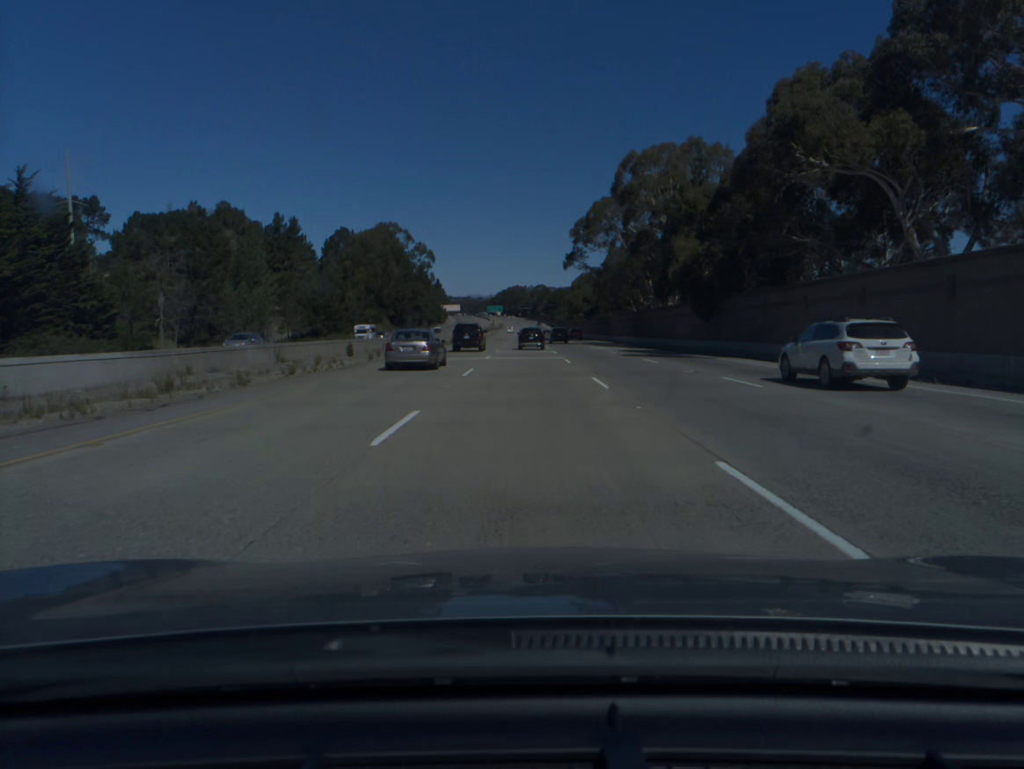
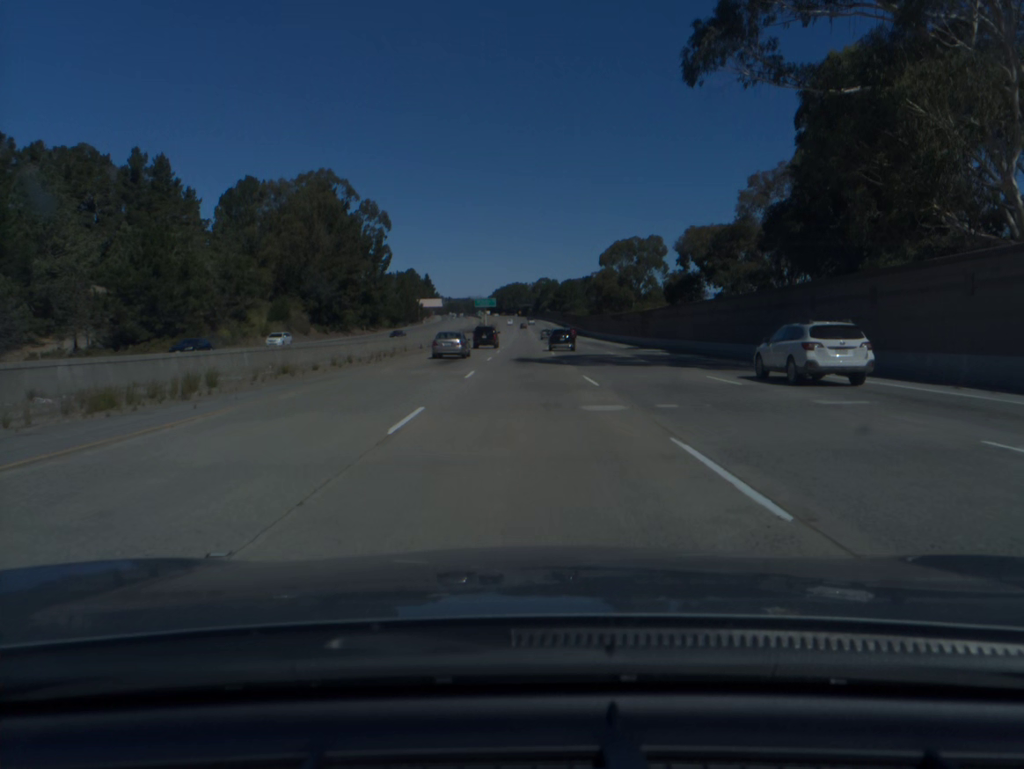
(0.0, +86.5) m; 0°
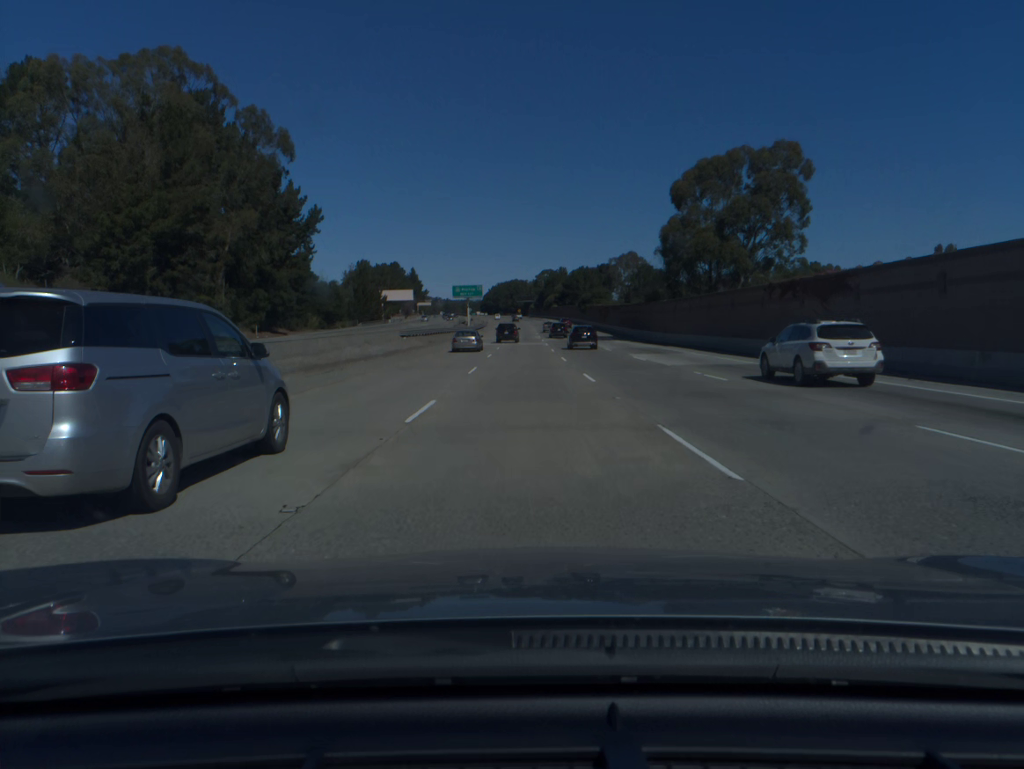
(0.0, +71.5) m; 0°
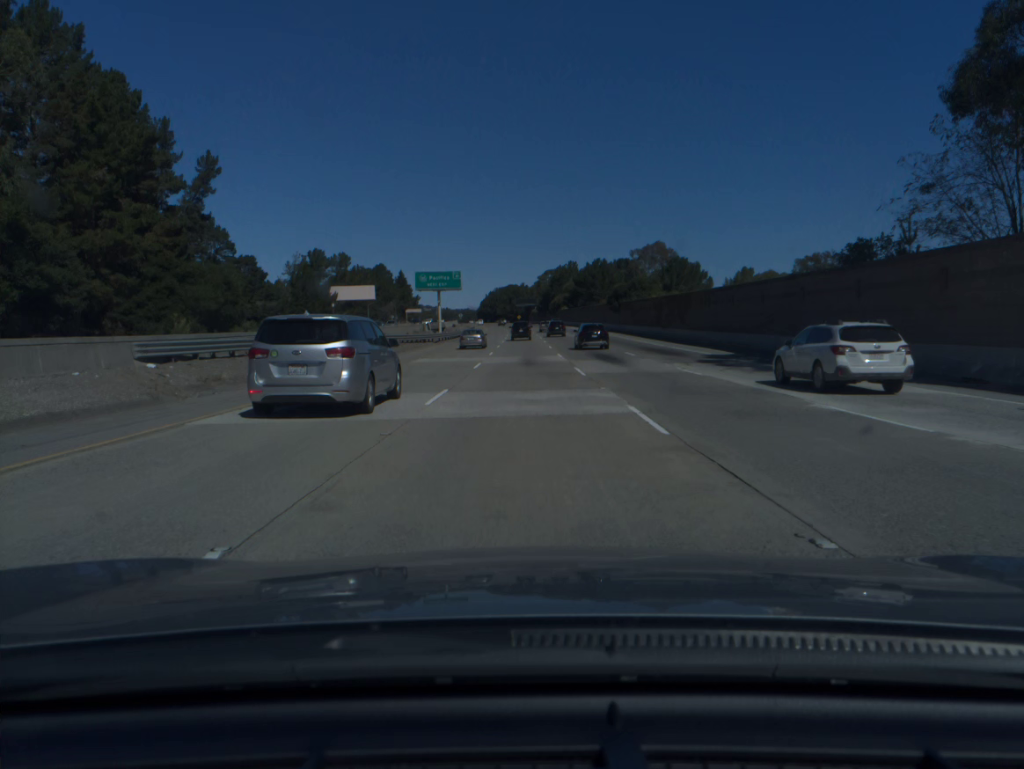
(0.0, +55.1) m; 0°
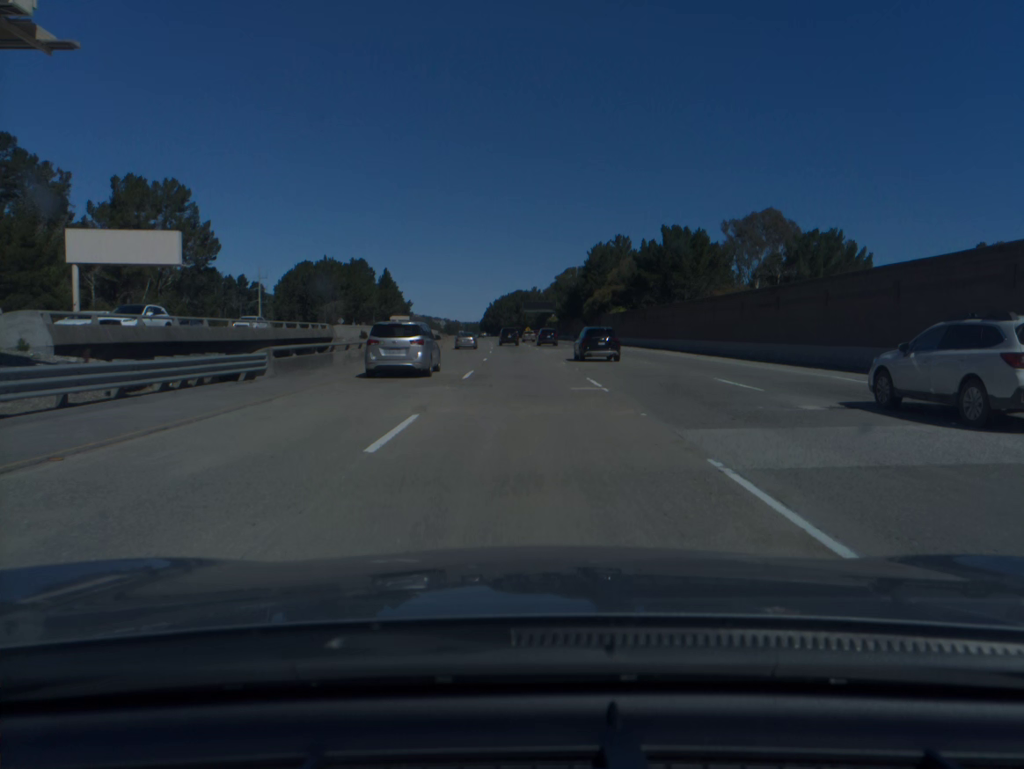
(-0.3, +94.1) m; -1°
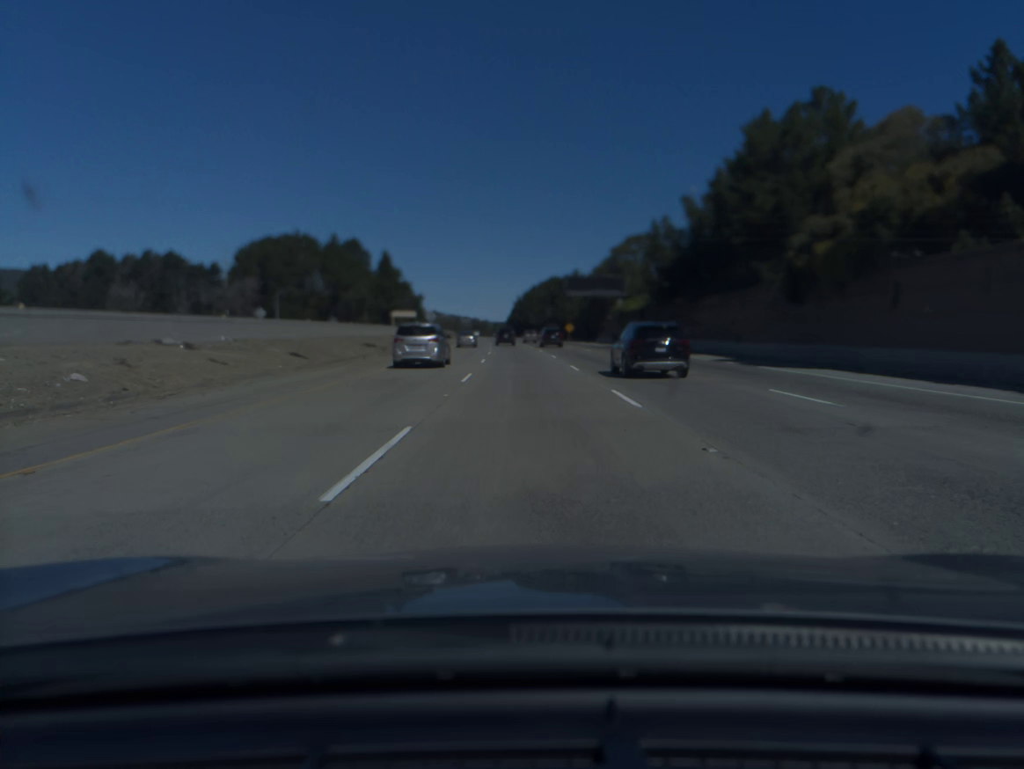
(-1.3, +77.0) m; -2°
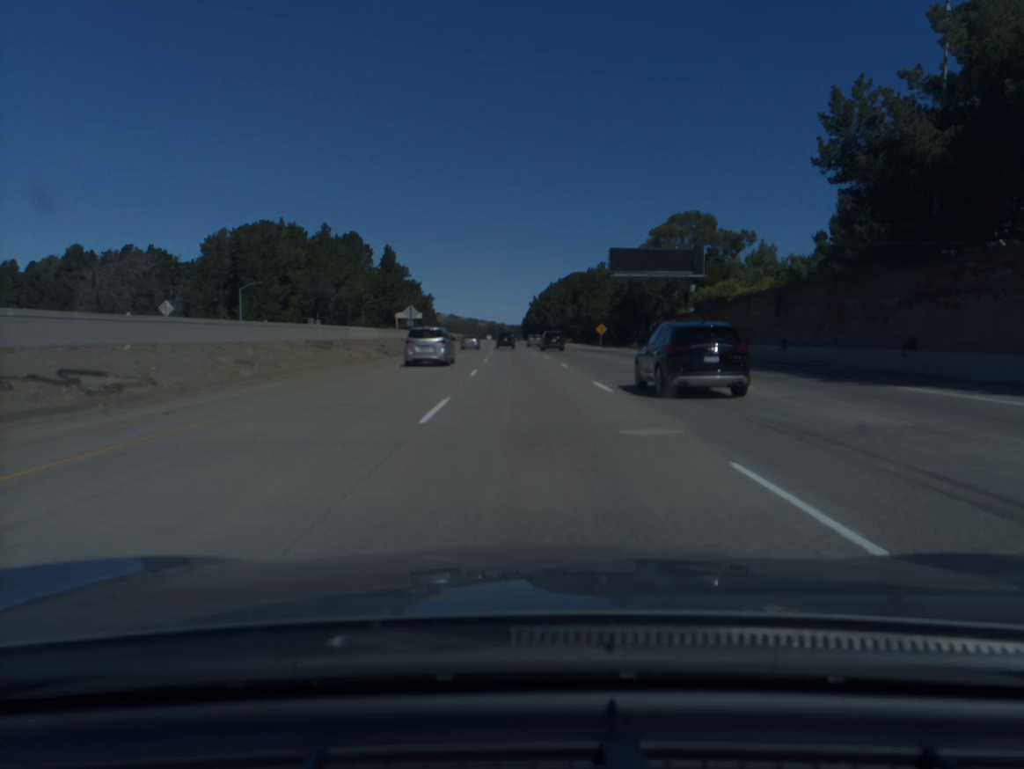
(-0.4, +39.0) m; -1°
